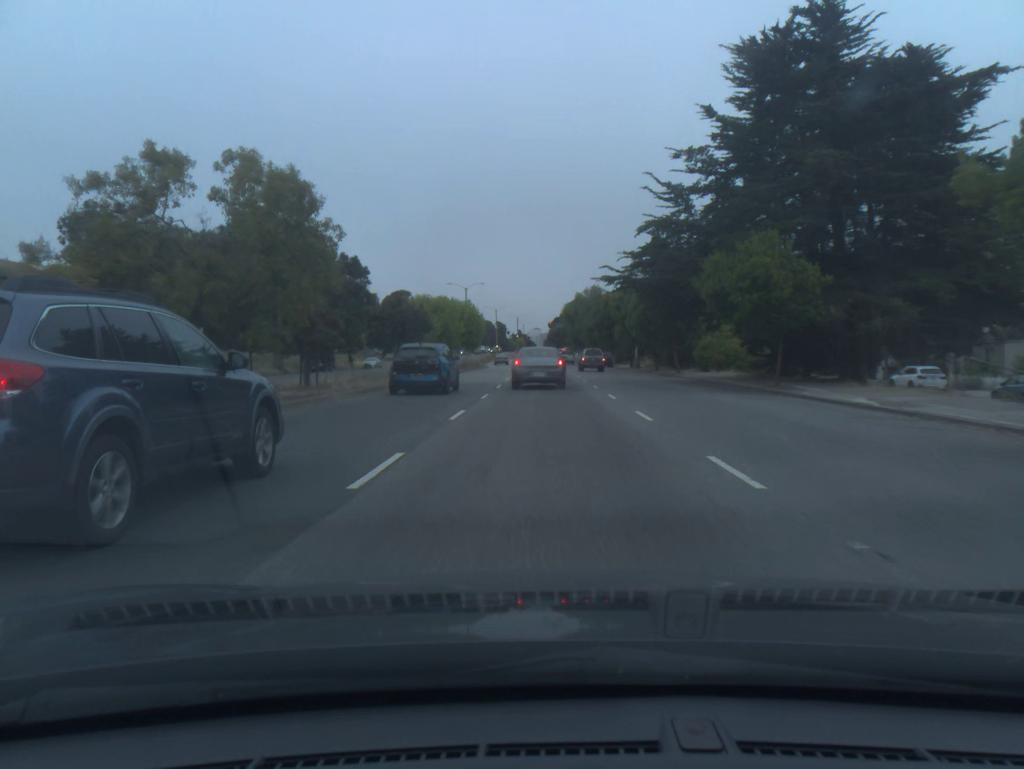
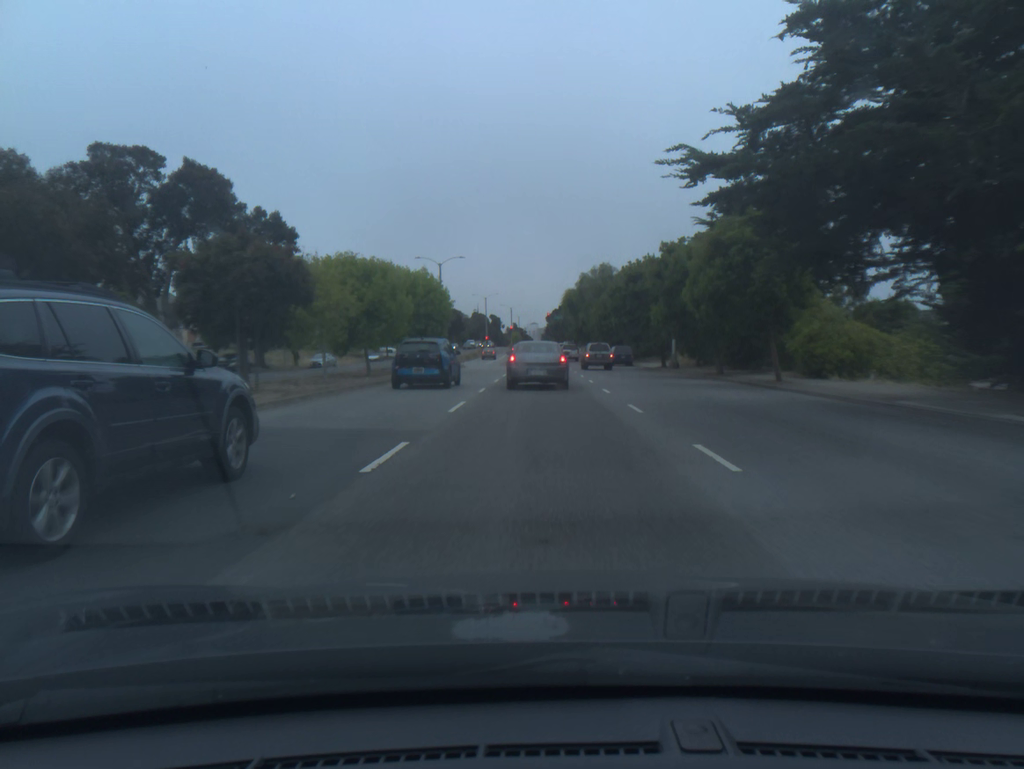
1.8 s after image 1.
(0.0, +21.1) m; 0°
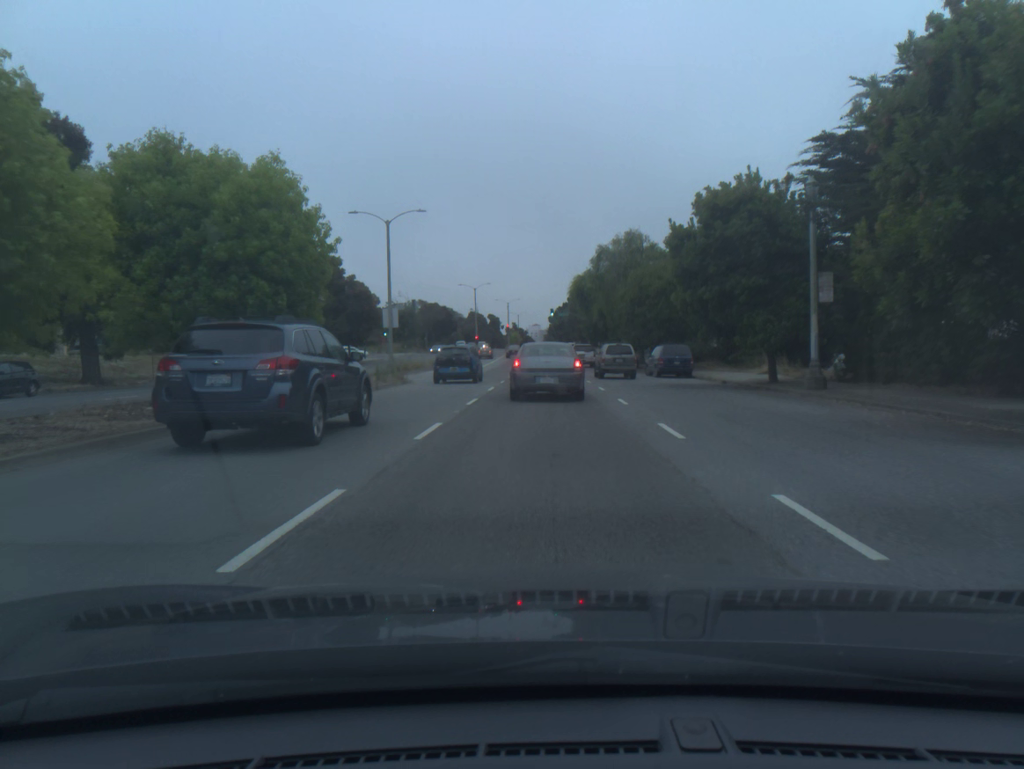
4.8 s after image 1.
(0.0, +25.5) m; 0°
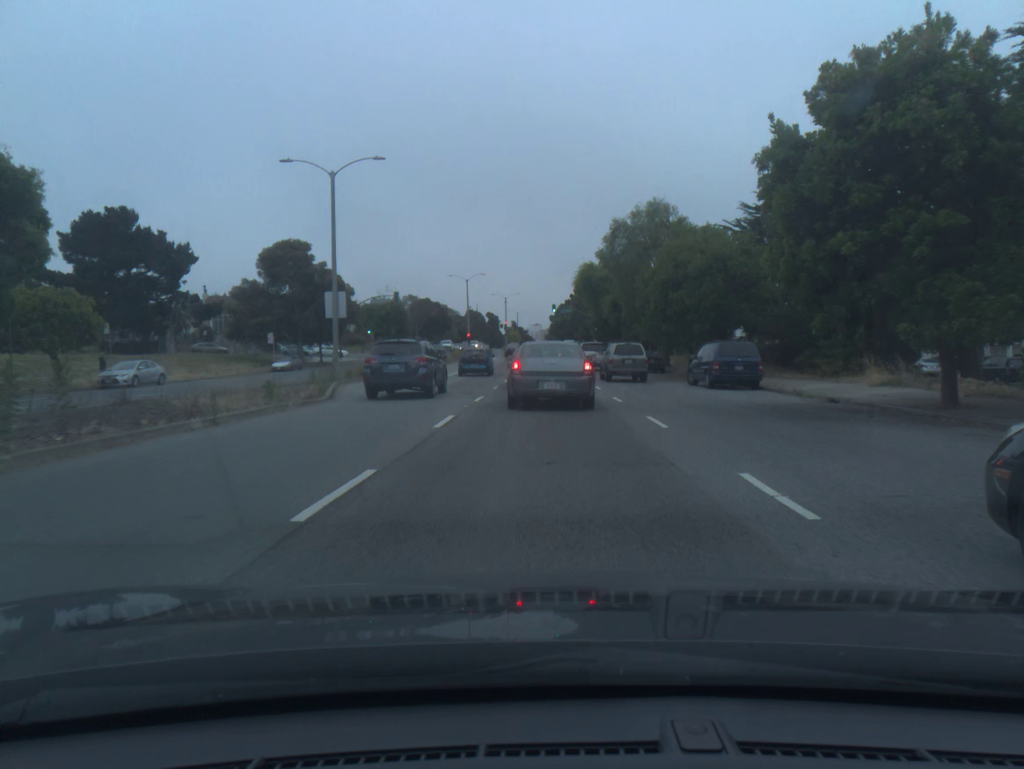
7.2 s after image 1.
(-0.1, +12.7) m; -1°
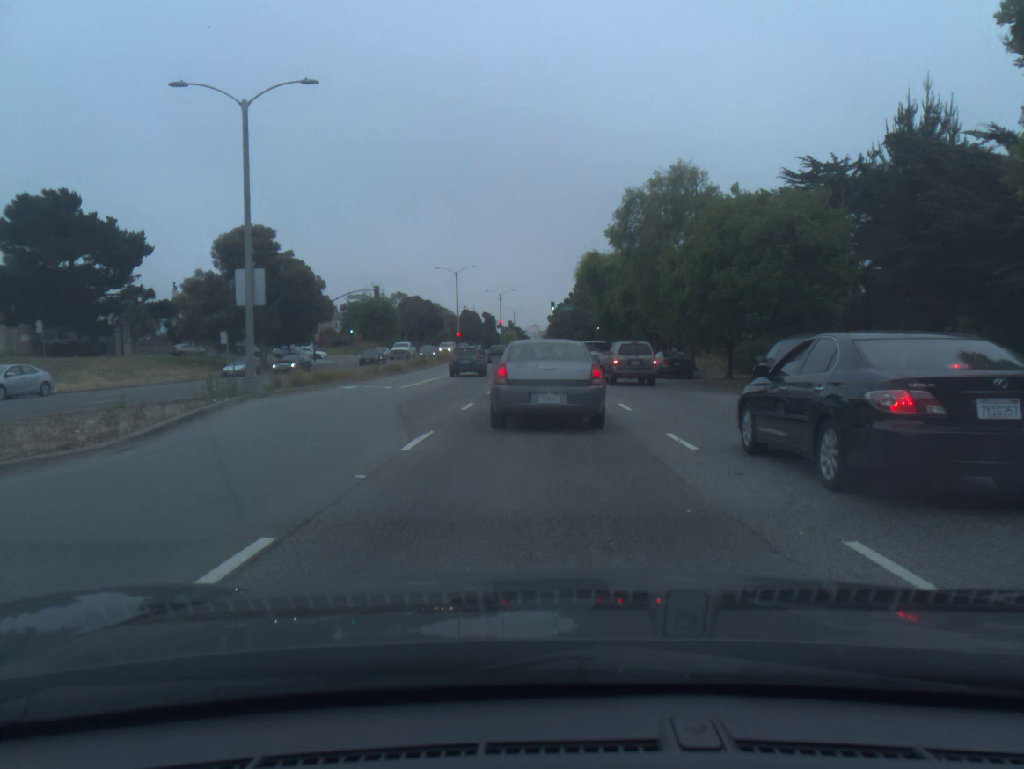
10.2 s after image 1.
(0.0, +10.1) m; 0°
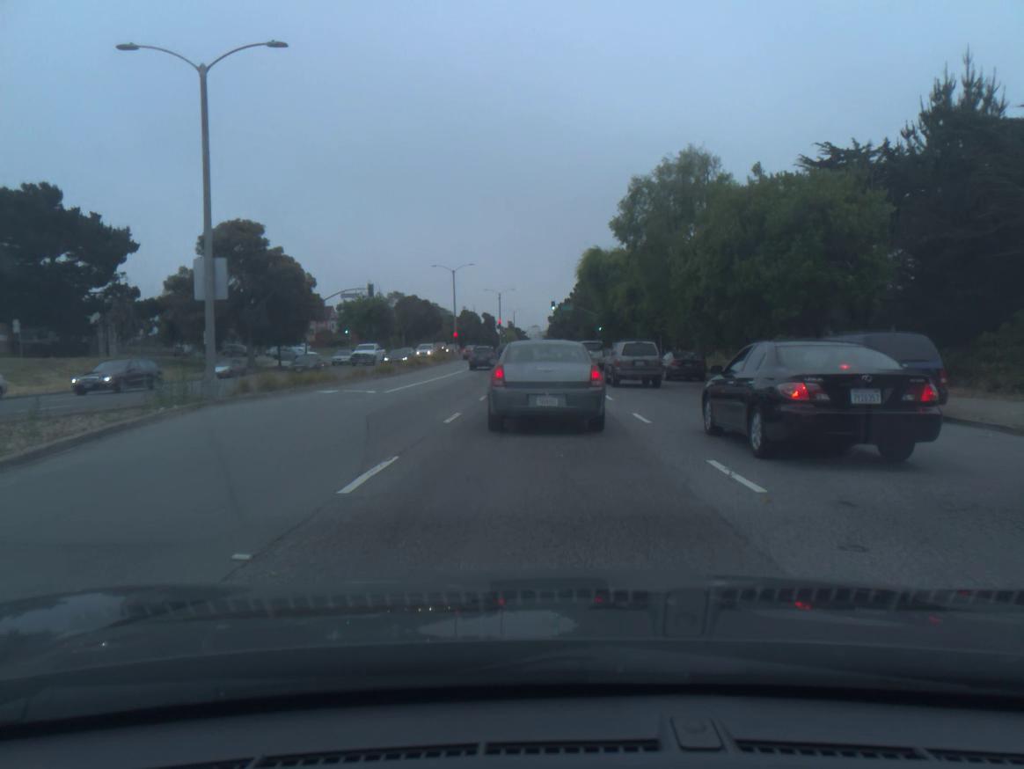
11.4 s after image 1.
(0.0, +3.0) m; -1°
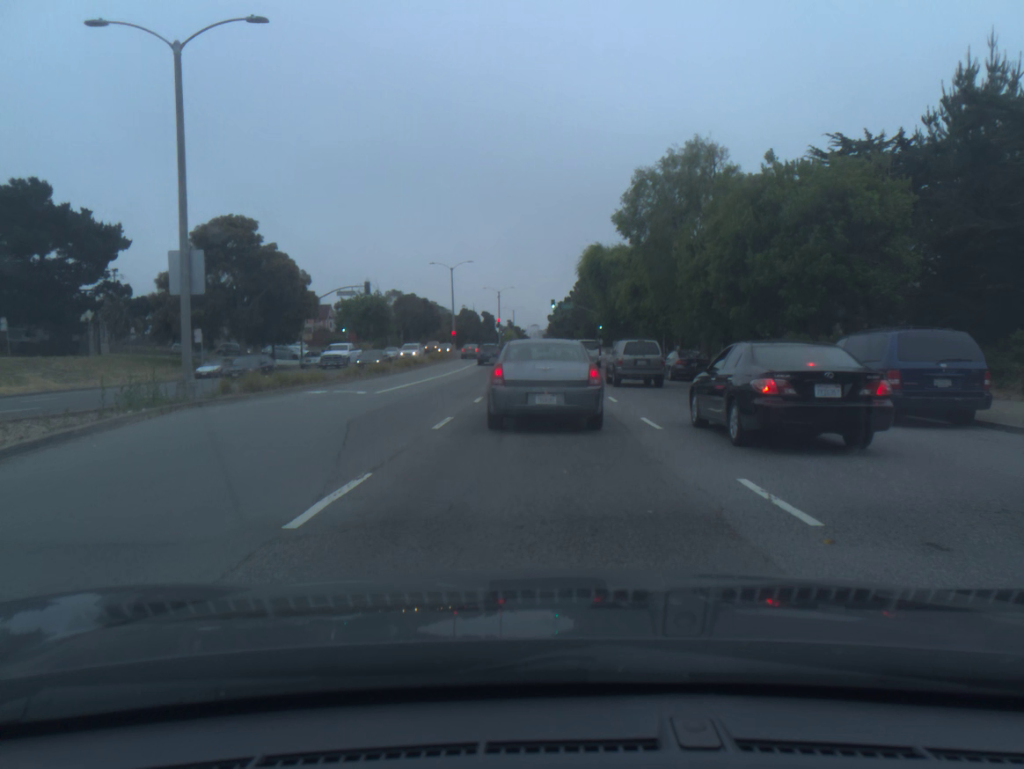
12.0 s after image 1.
(0.0, +1.5) m; 0°
